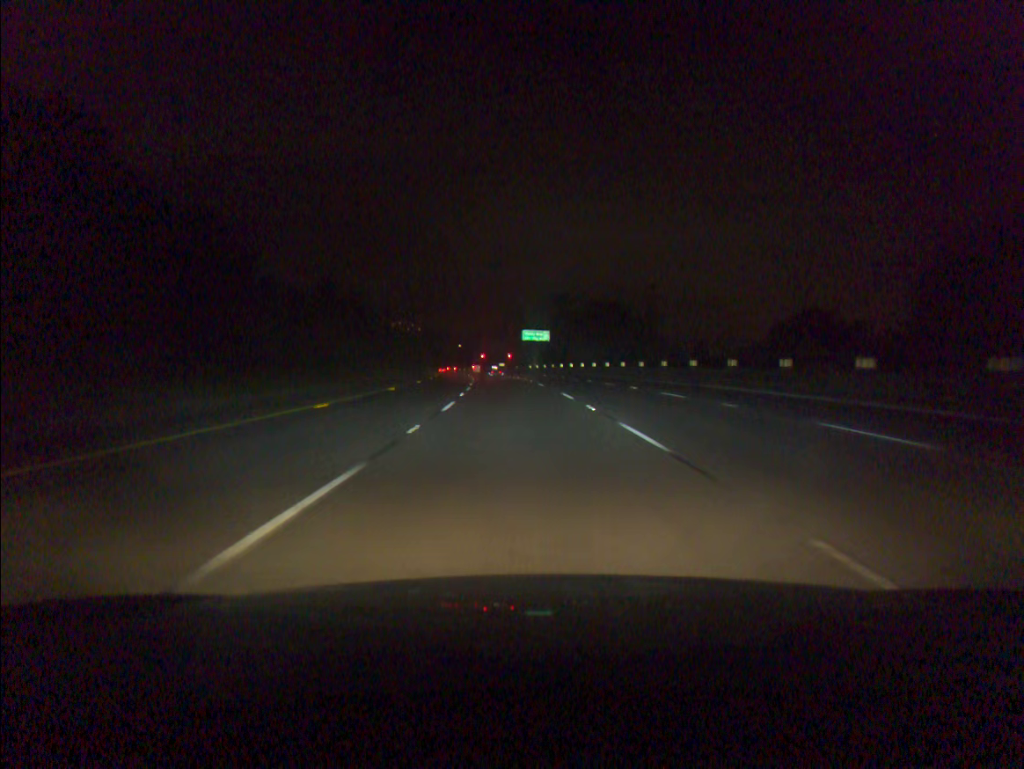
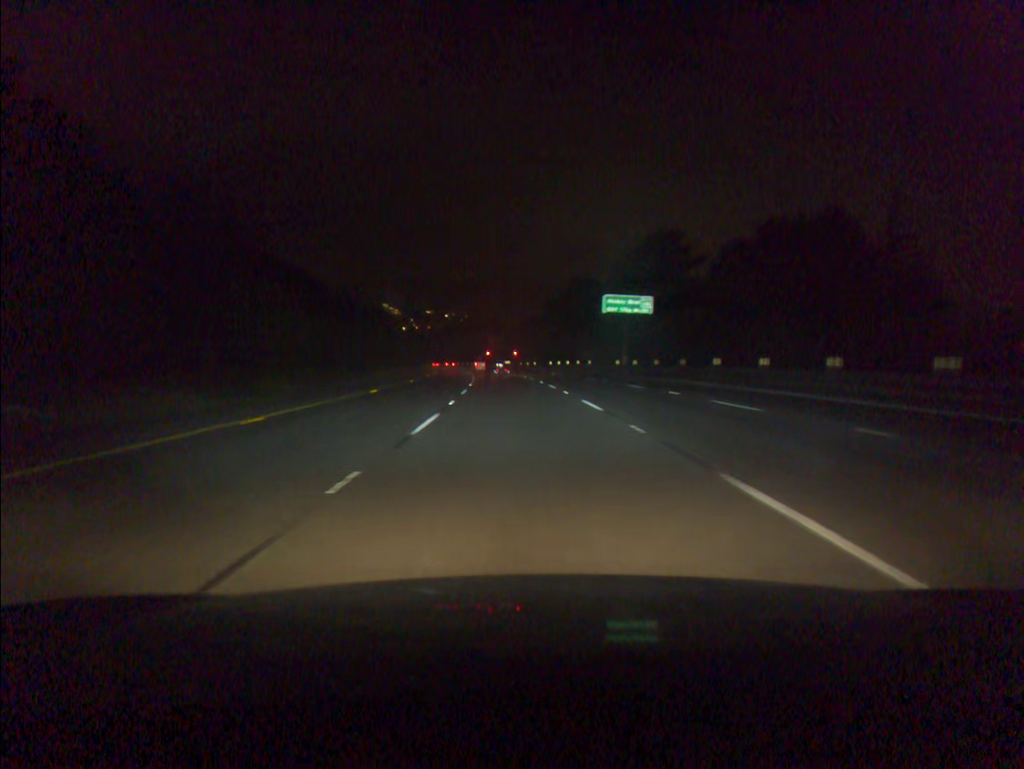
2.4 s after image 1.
(-2.0, +65.1) m; -4°
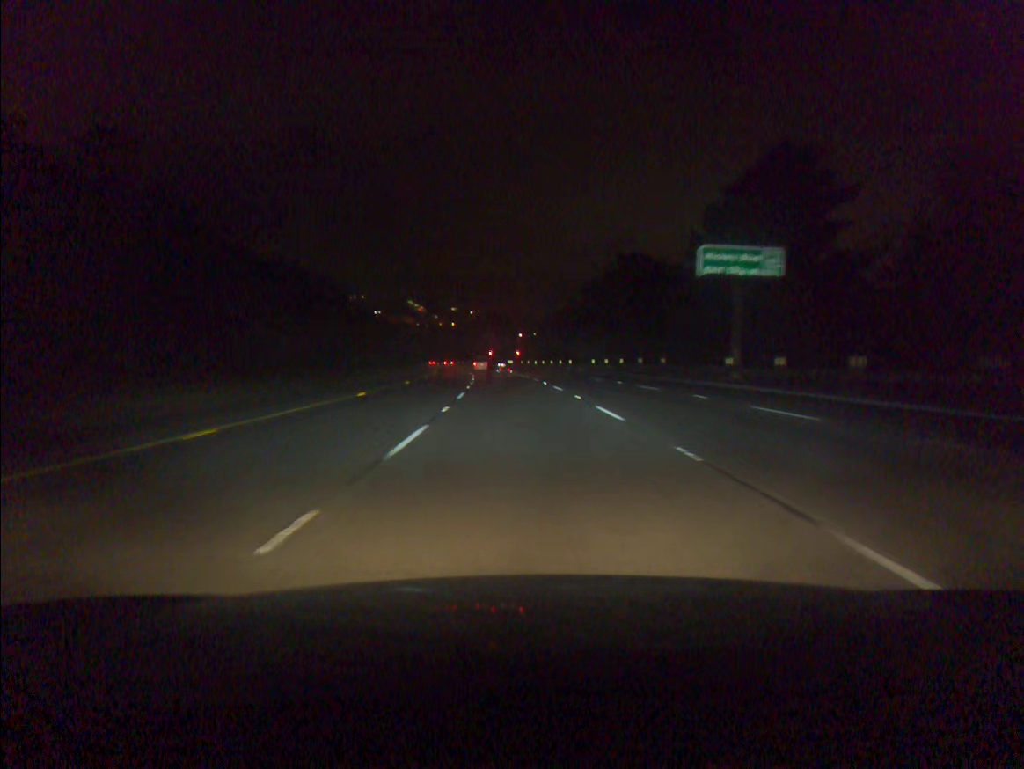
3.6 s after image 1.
(-0.6, +32.1) m; -2°
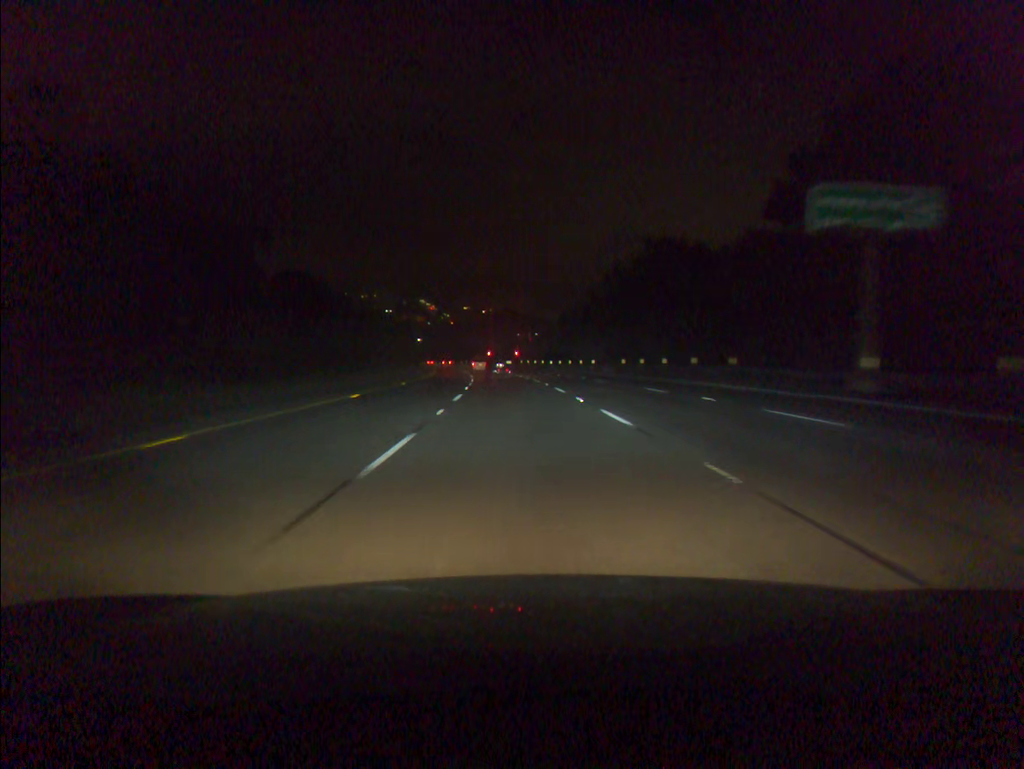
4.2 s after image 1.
(-0.1, +16.0) m; -1°
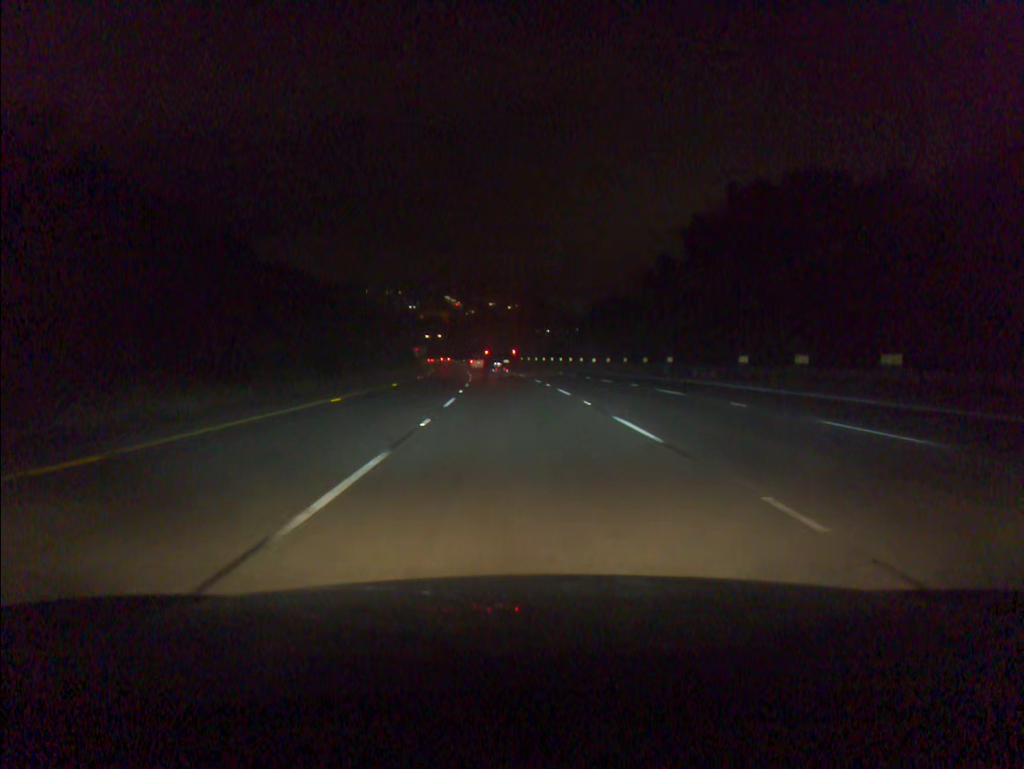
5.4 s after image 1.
(-0.5, +31.8) m; -2°
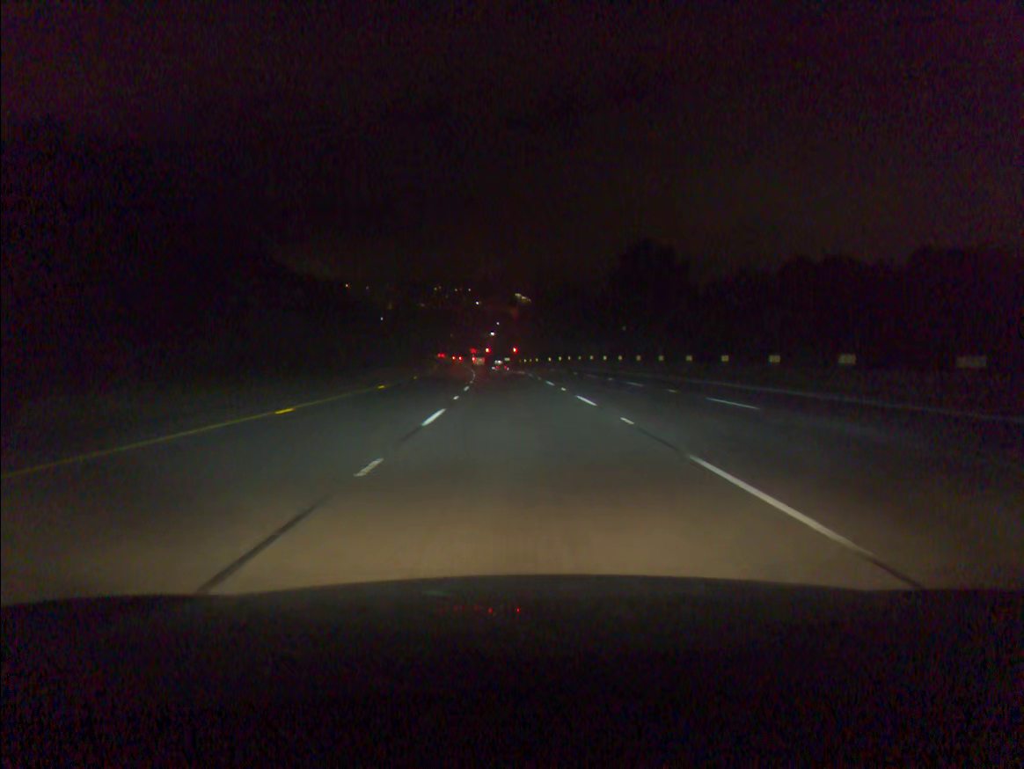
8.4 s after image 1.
(-3.5, +79.1) m; -5°
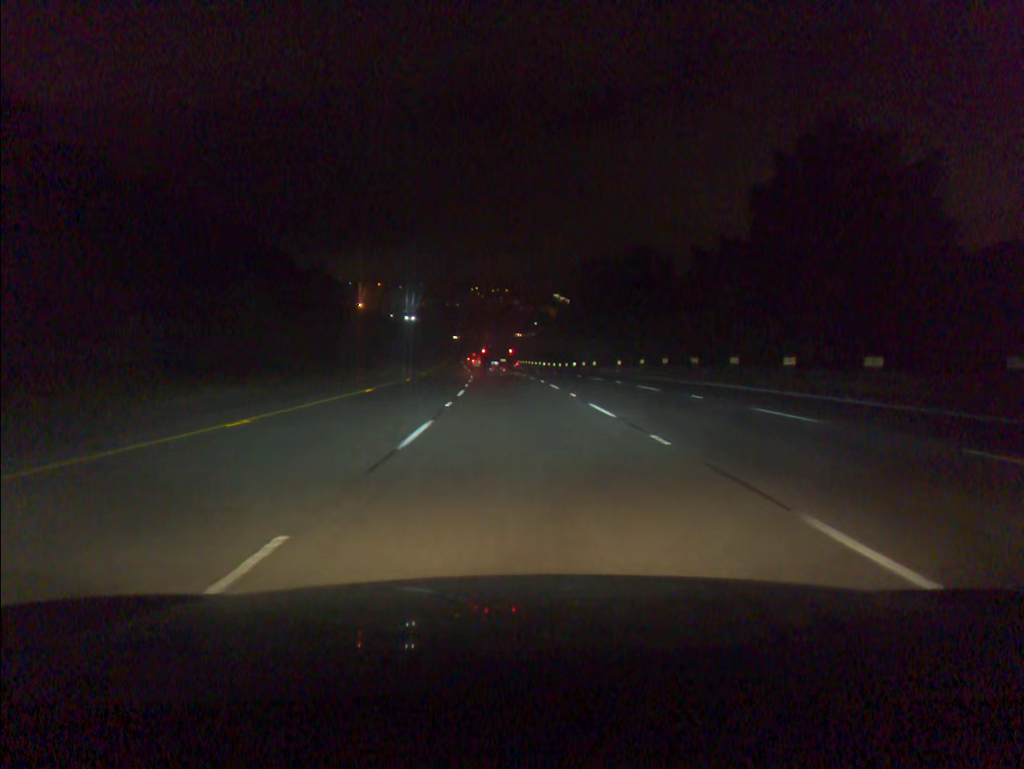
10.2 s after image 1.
(-1.2, +47.3) m; -3°
